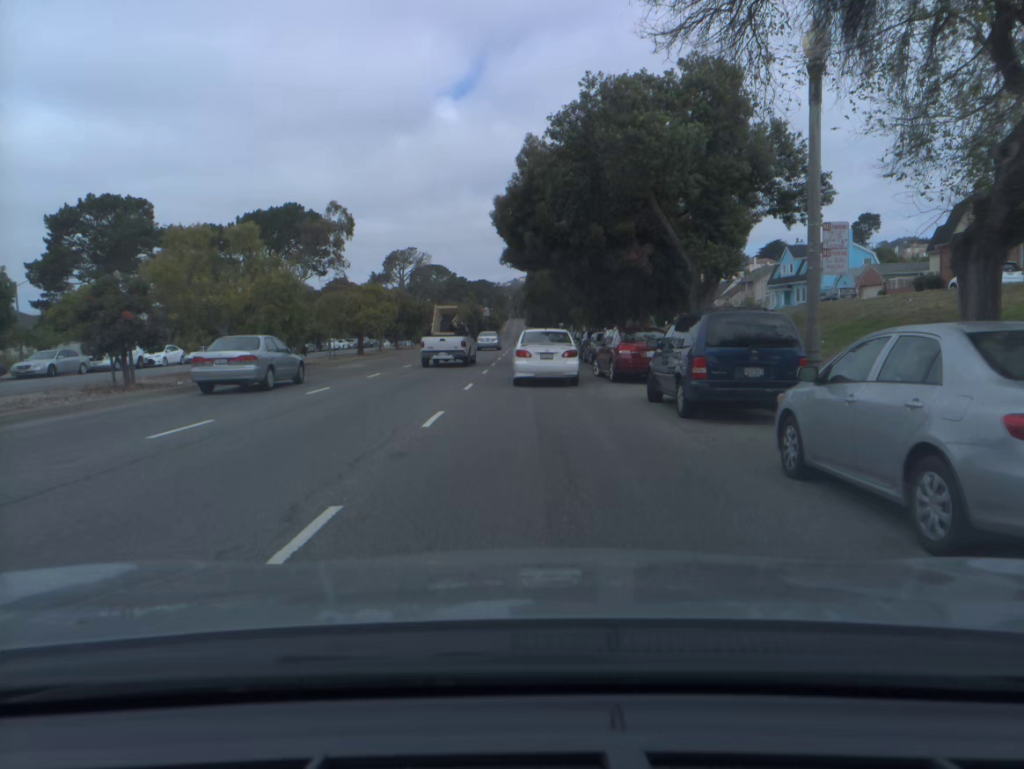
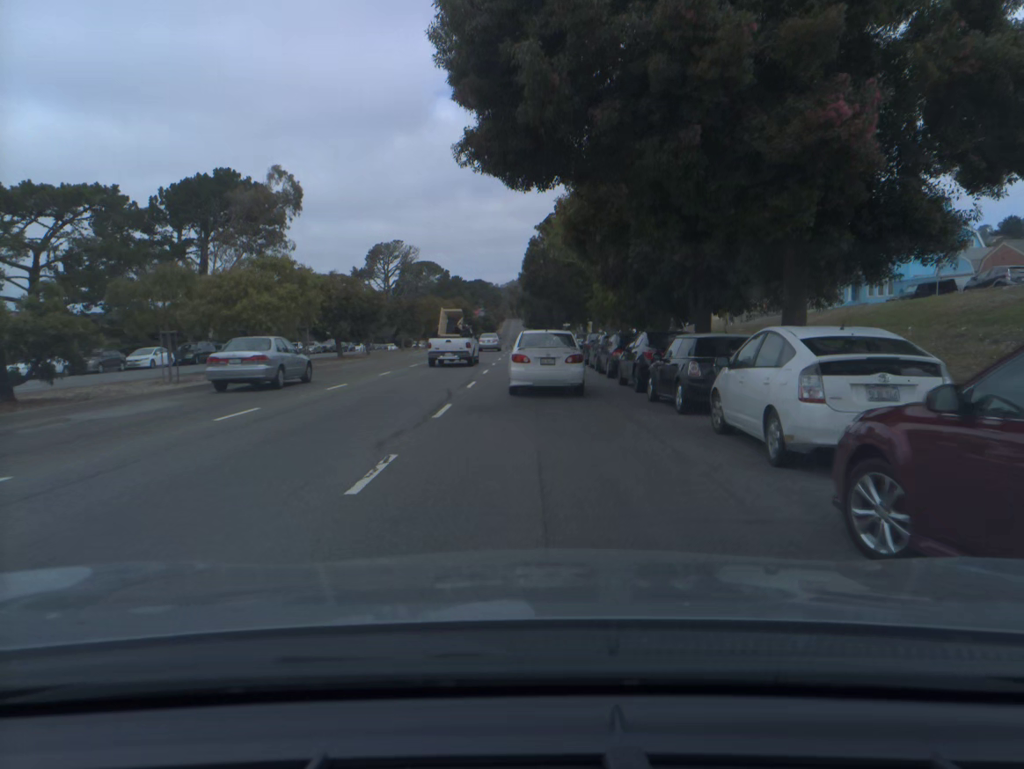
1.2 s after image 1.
(0.0, +19.6) m; 0°
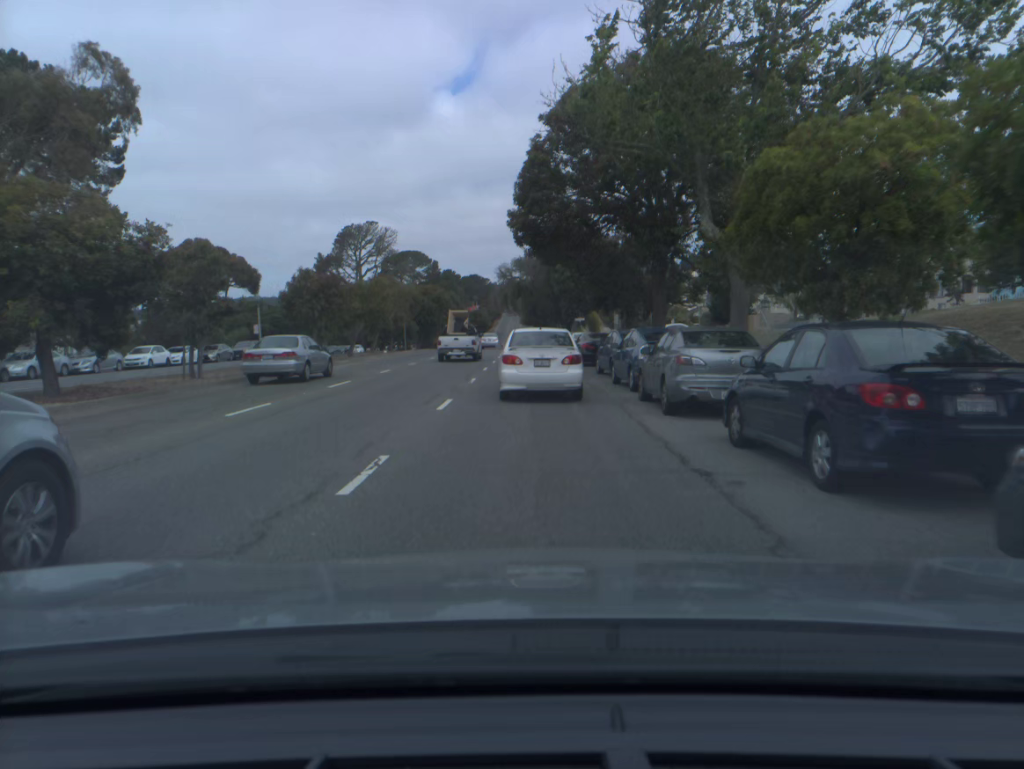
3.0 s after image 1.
(+0.1, +28.7) m; 0°
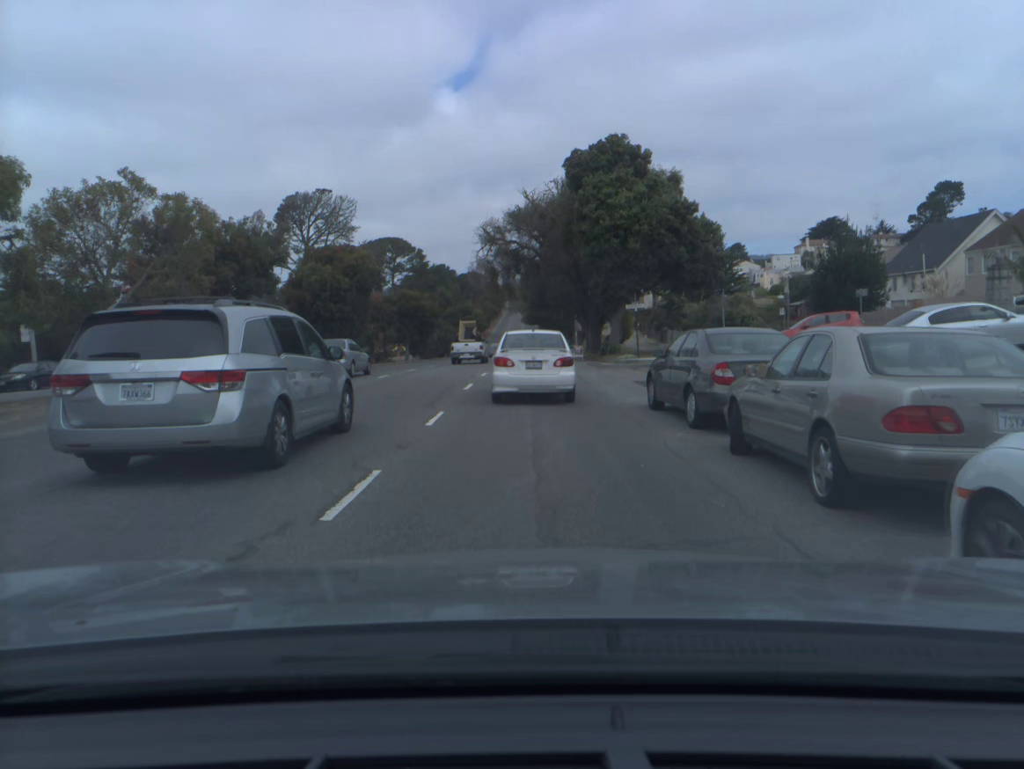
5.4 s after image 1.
(-0.1, +37.7) m; 0°
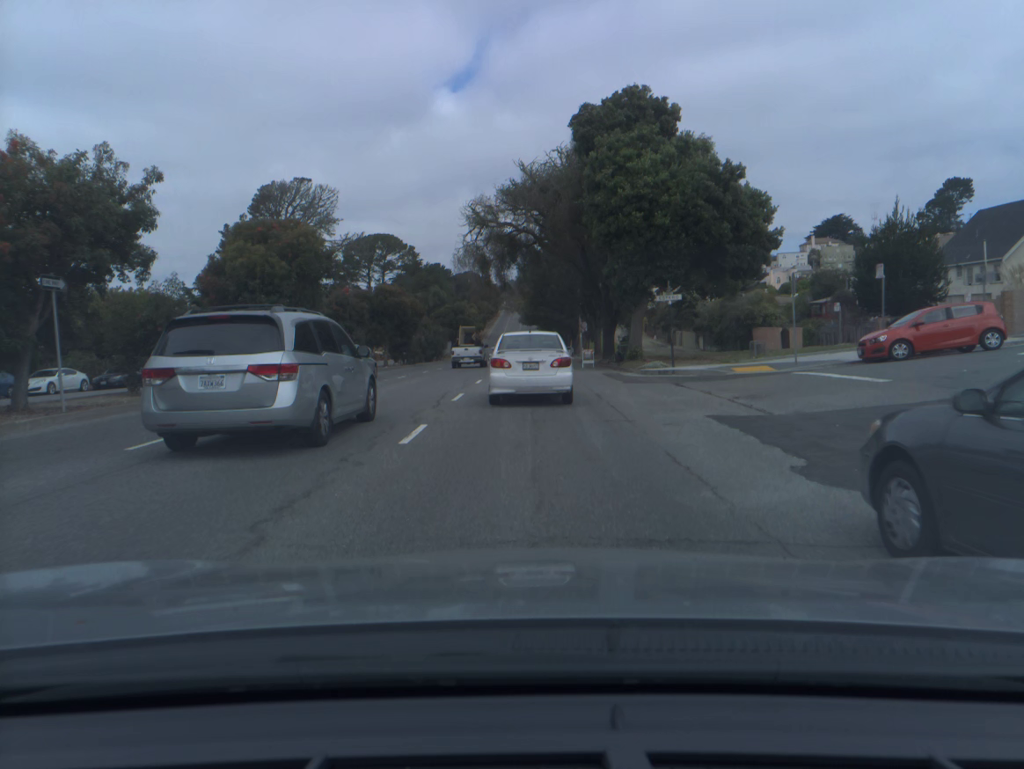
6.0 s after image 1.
(0.0, +9.6) m; 0°
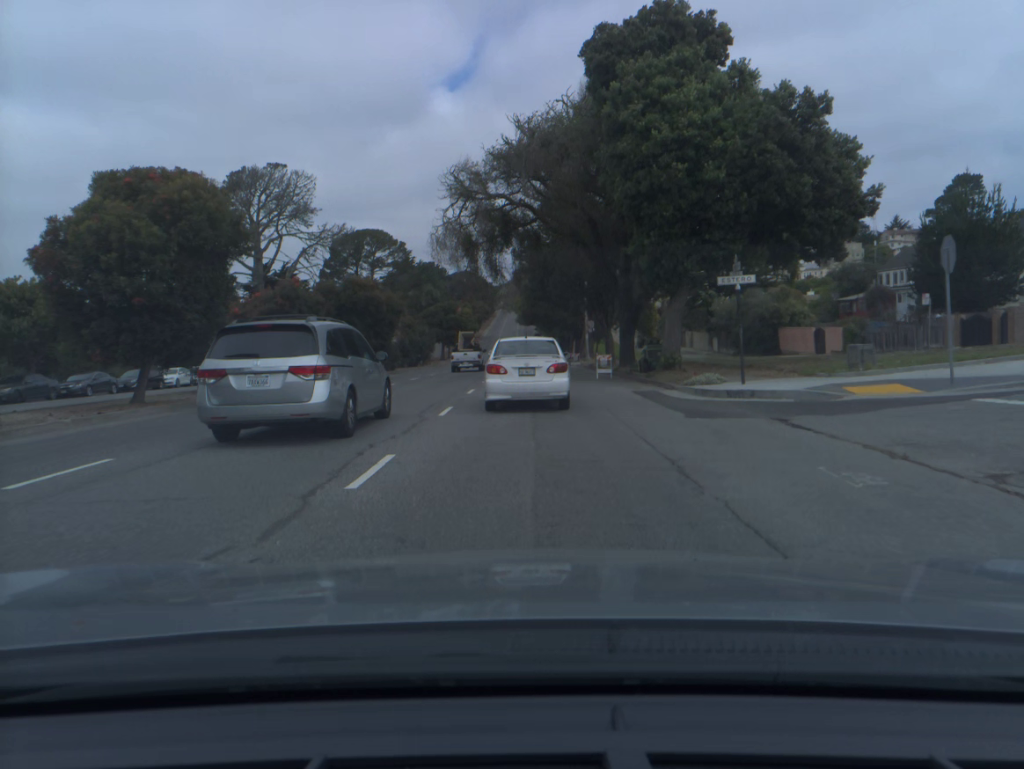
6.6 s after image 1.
(0.0, +9.7) m; 0°
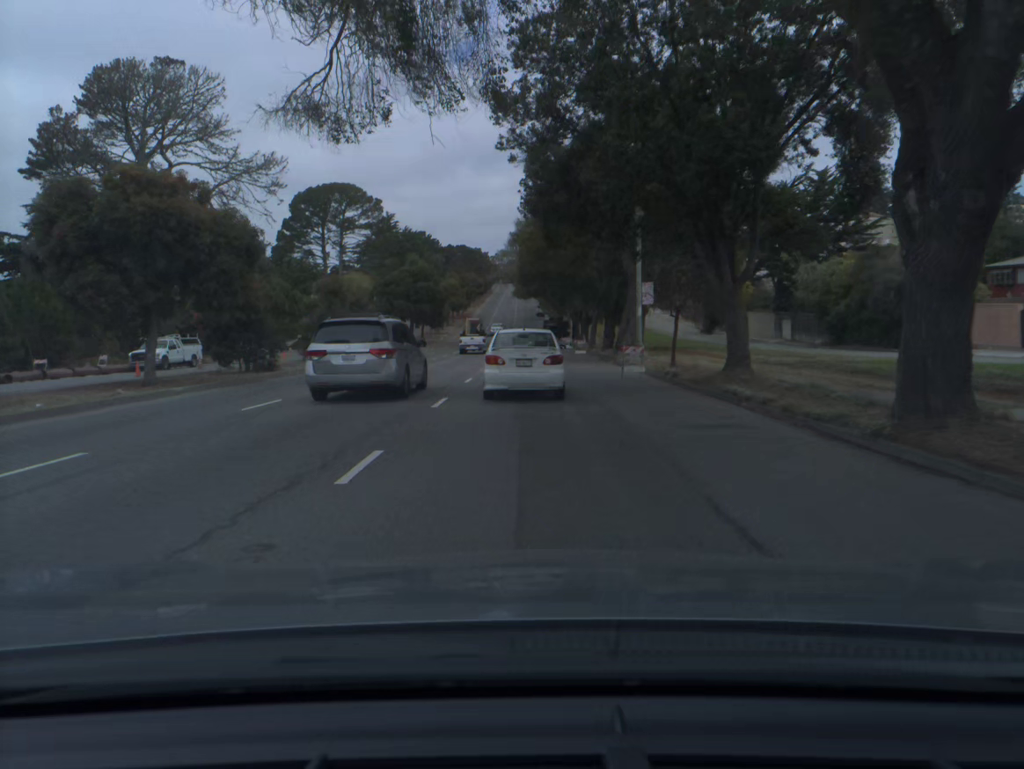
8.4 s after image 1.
(0.0, +28.8) m; 0°
